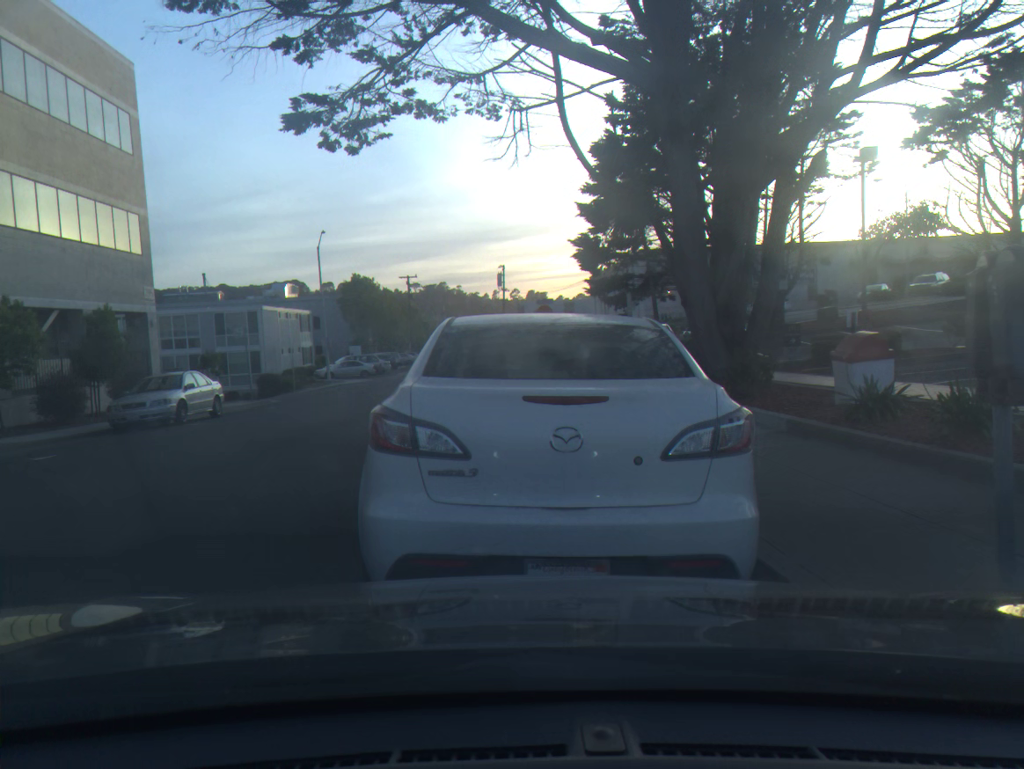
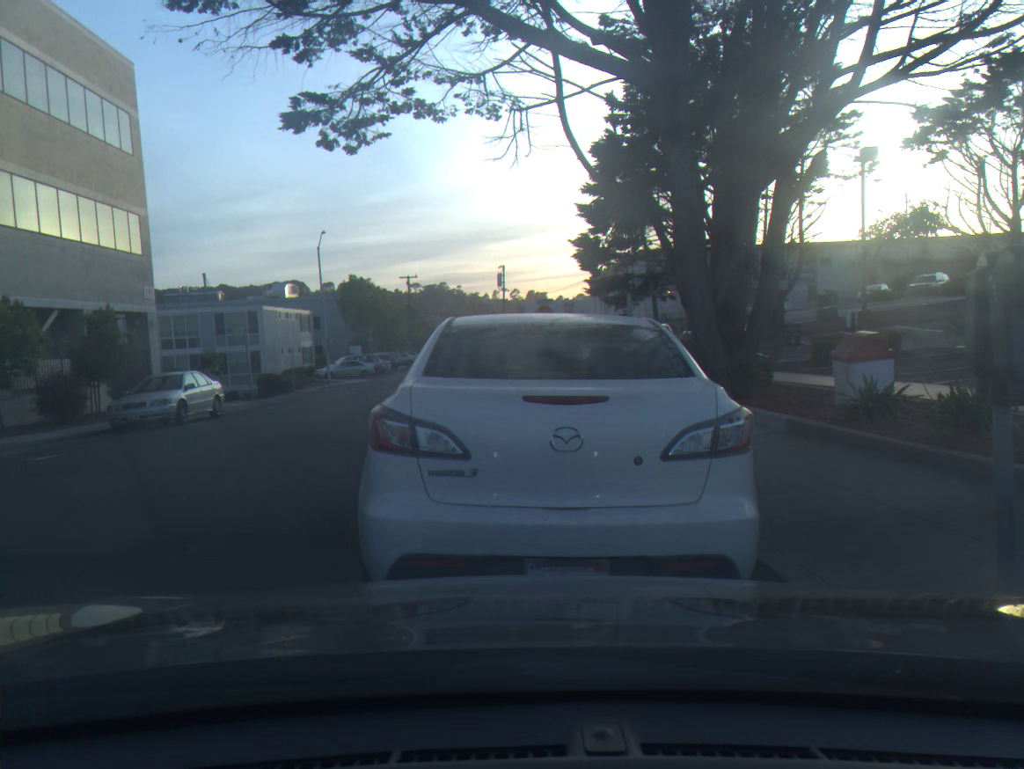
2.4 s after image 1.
(0.0, 0.0) m; 0°
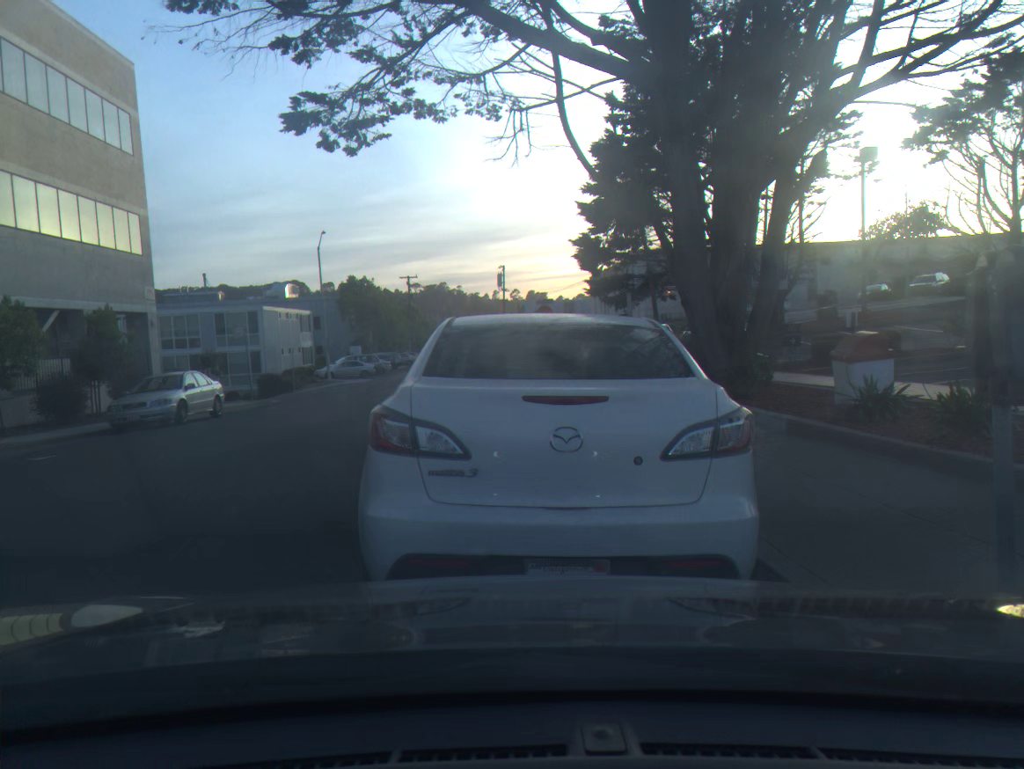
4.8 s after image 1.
(0.0, 0.0) m; 0°
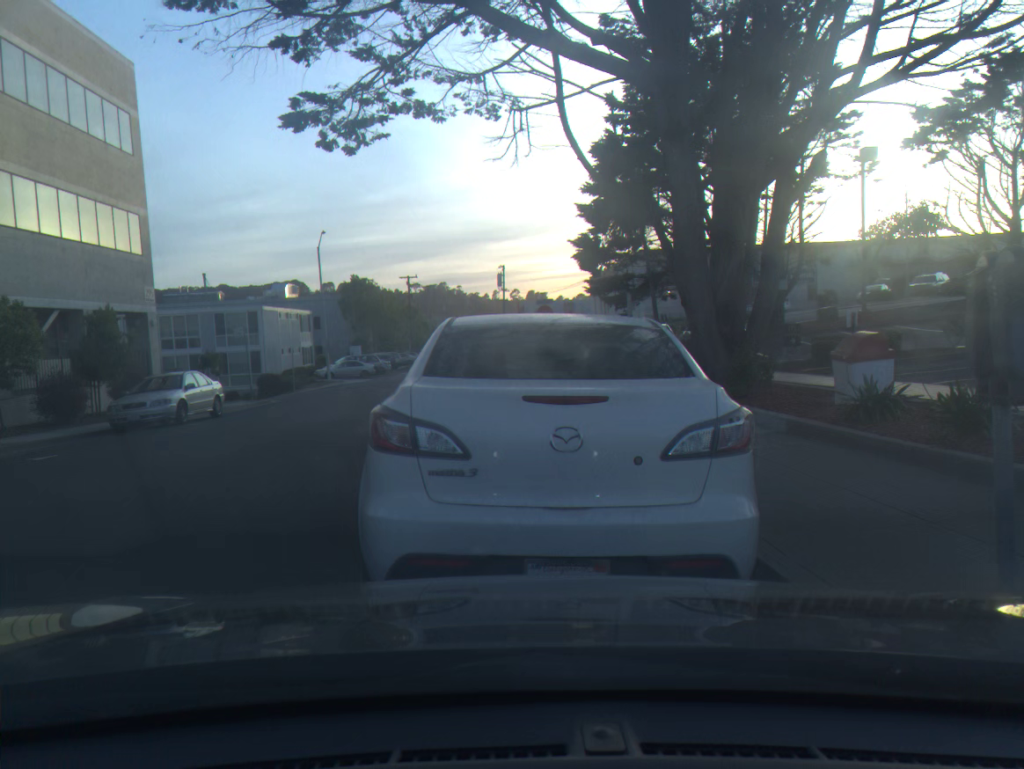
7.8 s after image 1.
(0.0, 0.0) m; 0°
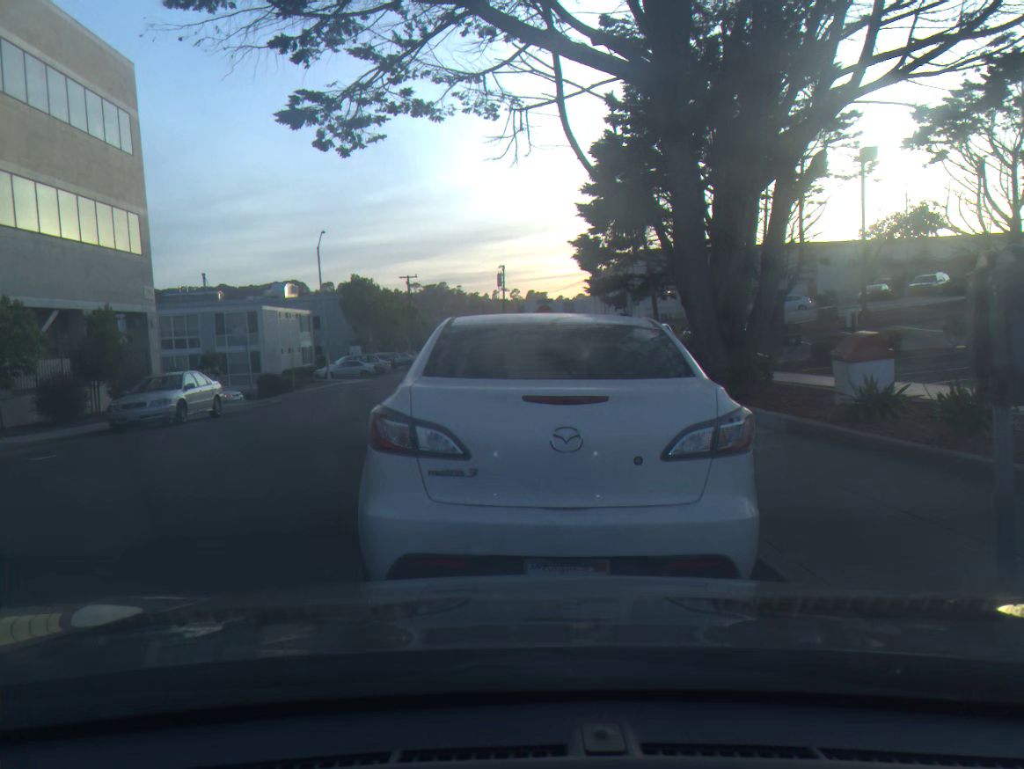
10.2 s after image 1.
(0.0, 0.0) m; 0°
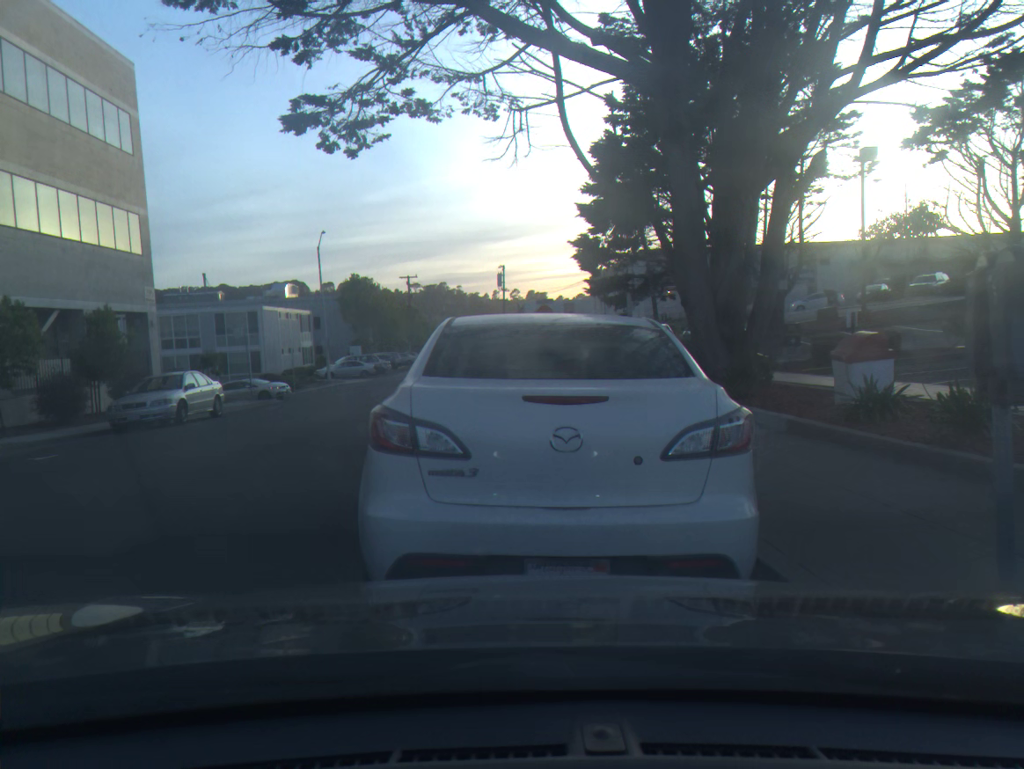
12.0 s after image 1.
(0.0, 0.0) m; 0°
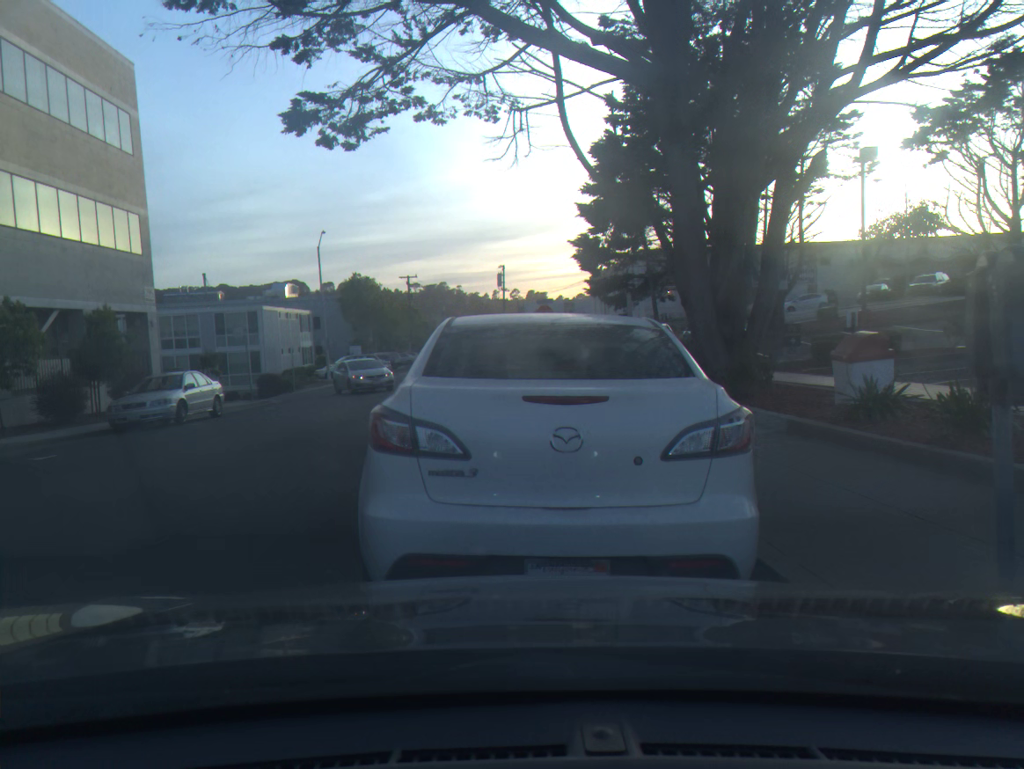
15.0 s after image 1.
(0.0, 0.0) m; 0°
